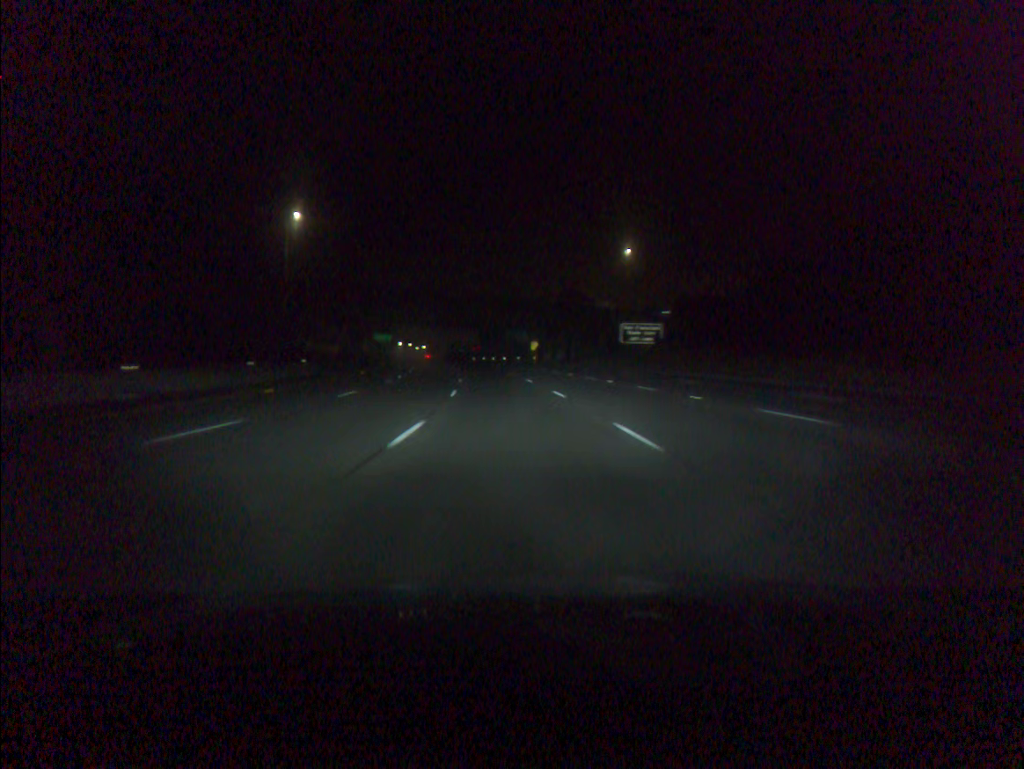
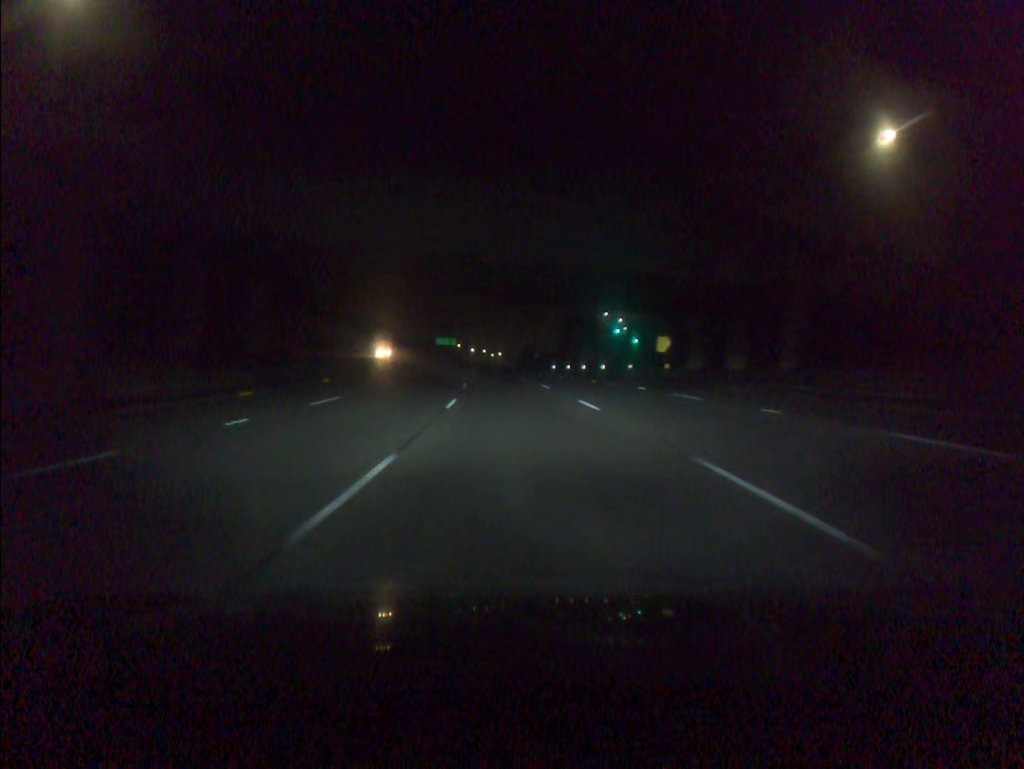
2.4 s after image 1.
(-3.4, +62.7) m; -6°
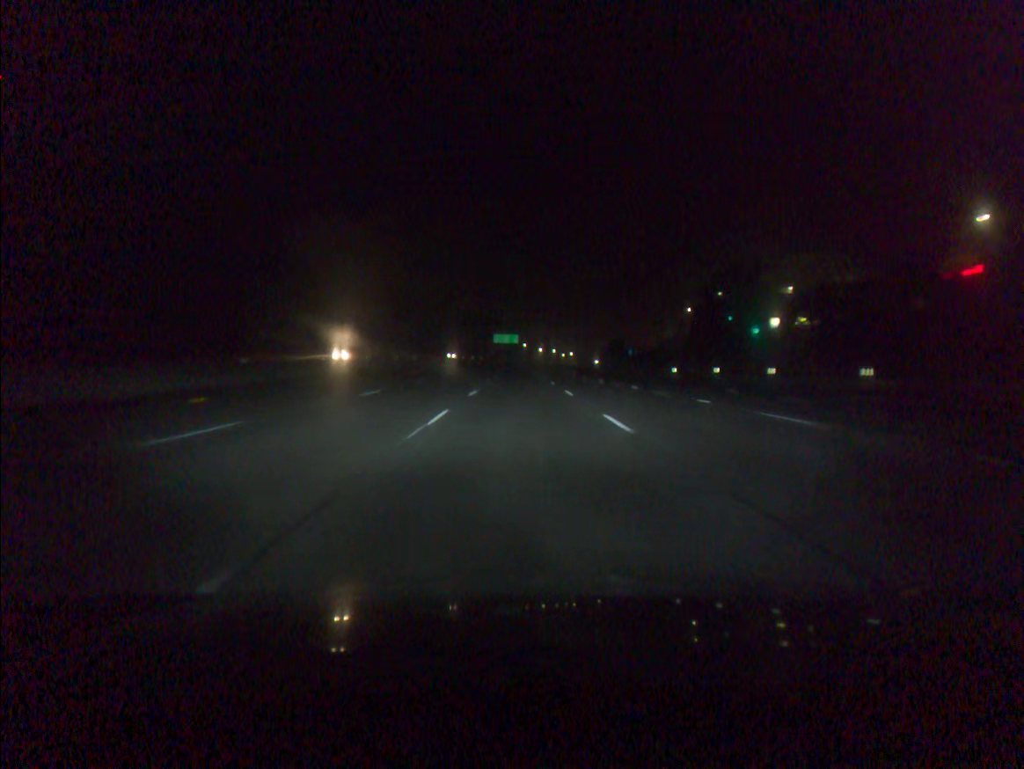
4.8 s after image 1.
(-2.7, +62.6) m; -5°
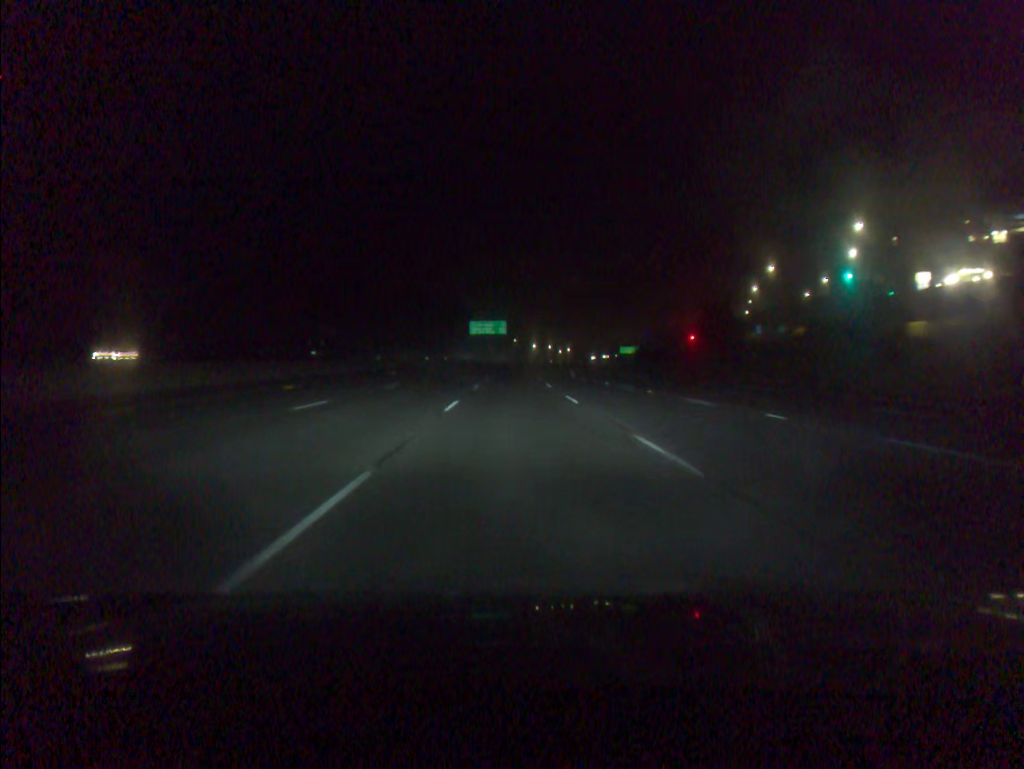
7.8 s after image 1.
(0.0, +78.3) m; +1°
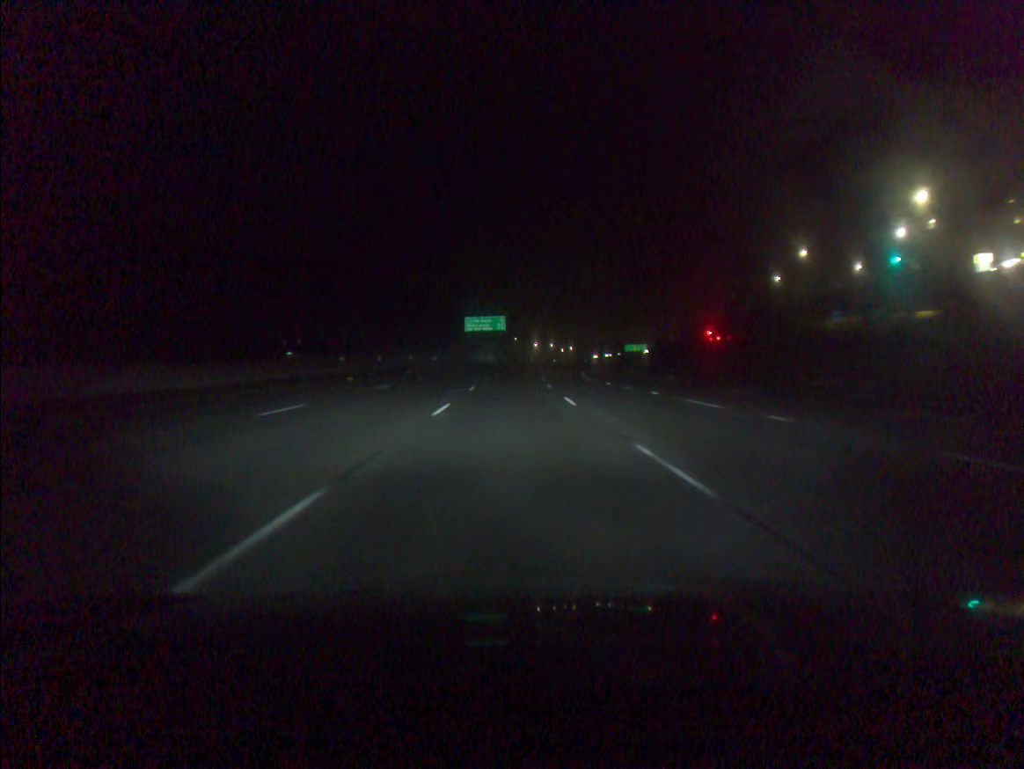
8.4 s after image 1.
(0.0, +15.7) m; 0°
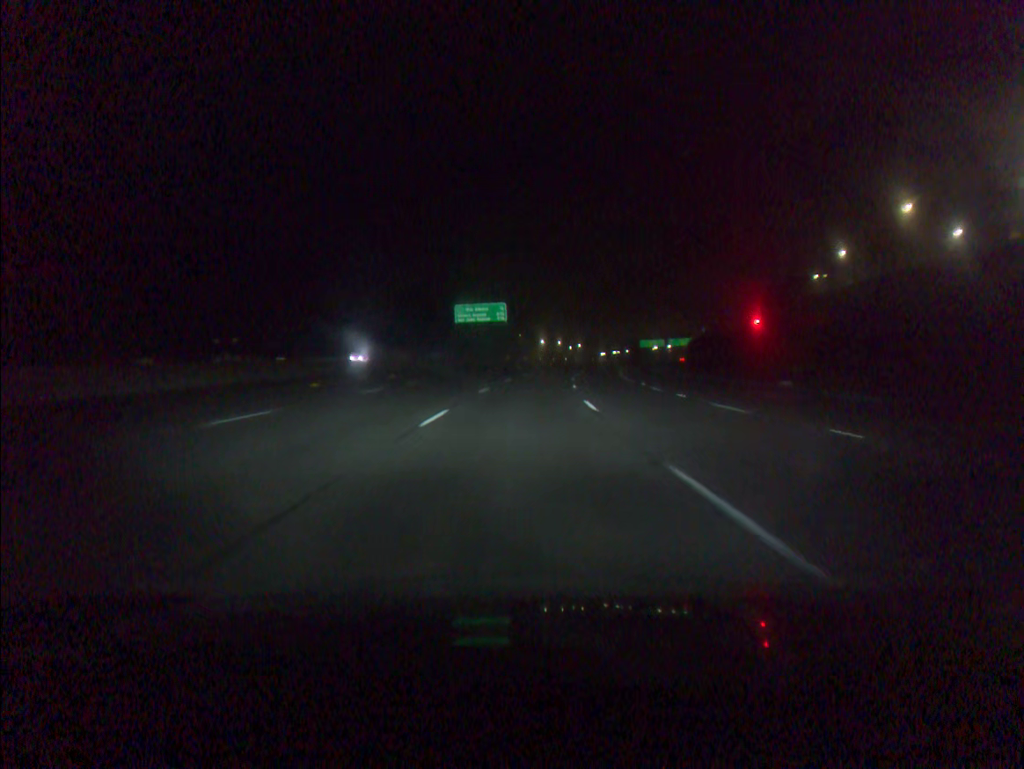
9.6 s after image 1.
(-0.2, +31.4) m; 0°
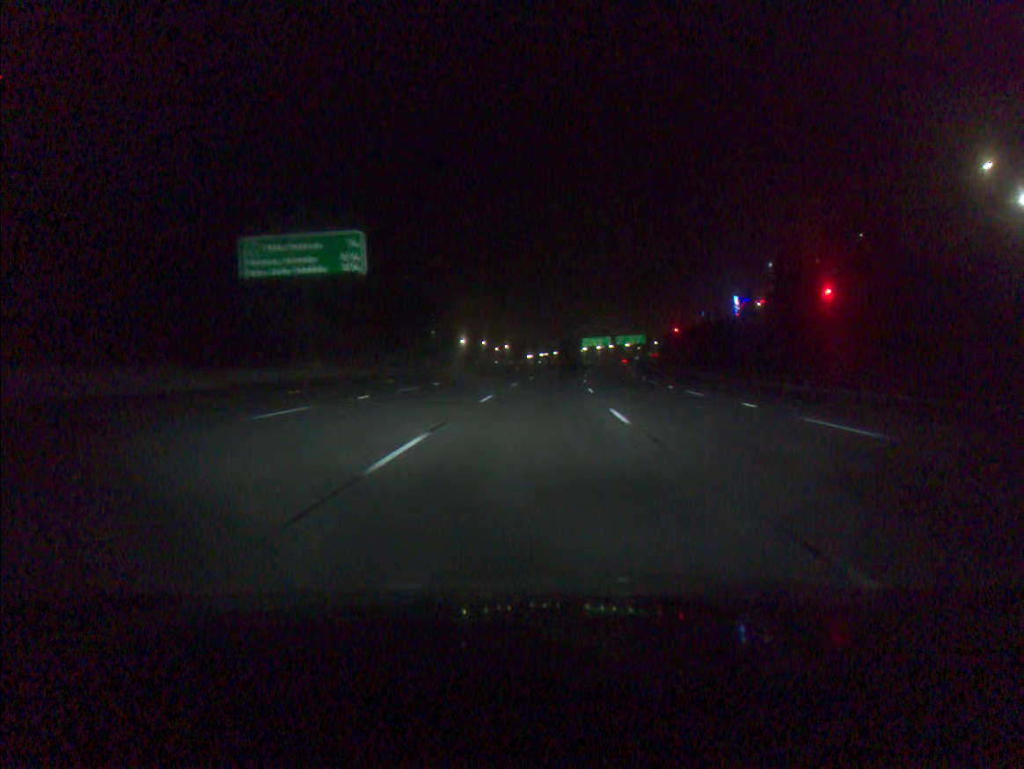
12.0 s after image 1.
(+2.5, +62.7) m; +6°
